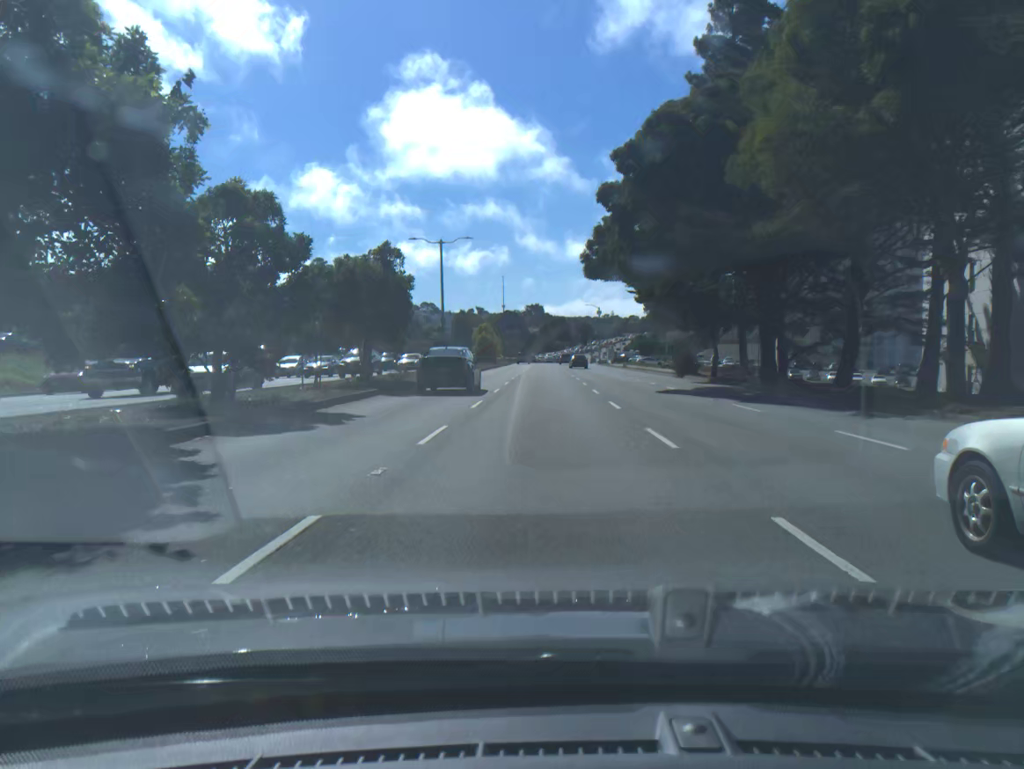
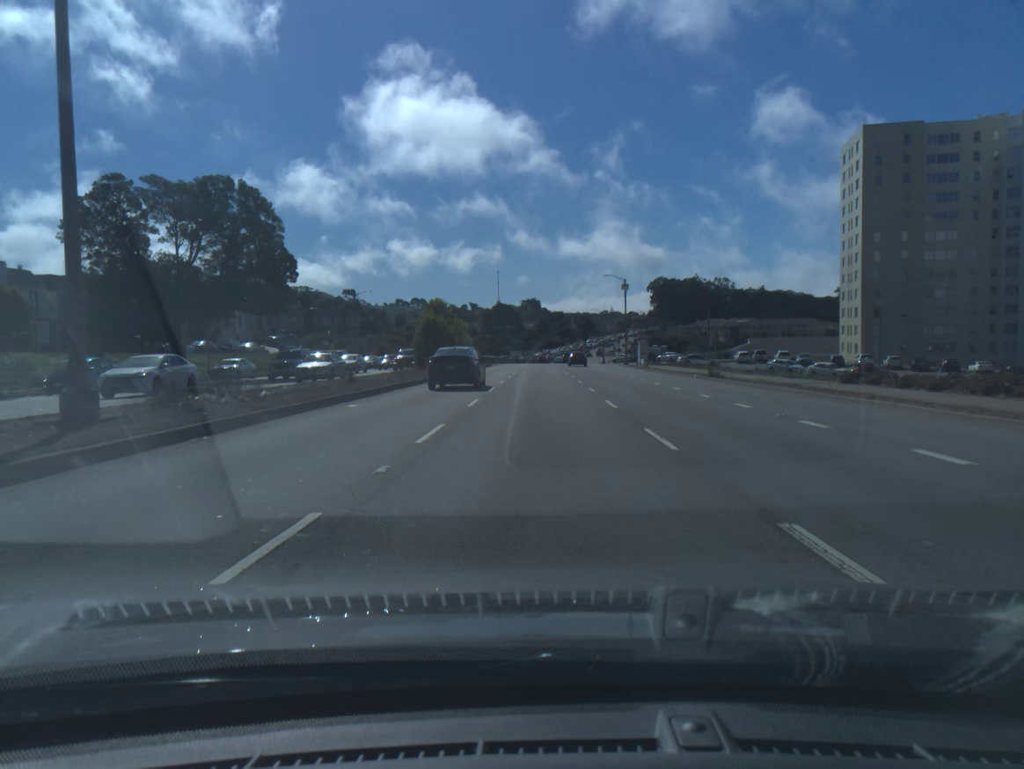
(+0.1, +44.3) m; 0°
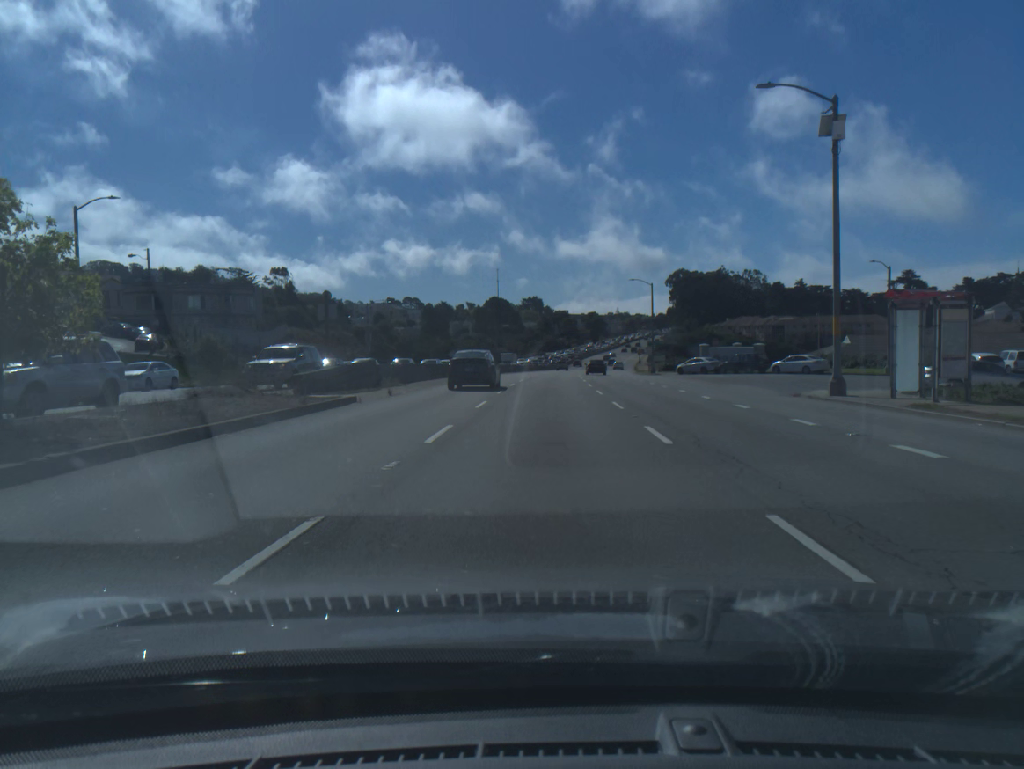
(-0.2, +59.2) m; 0°
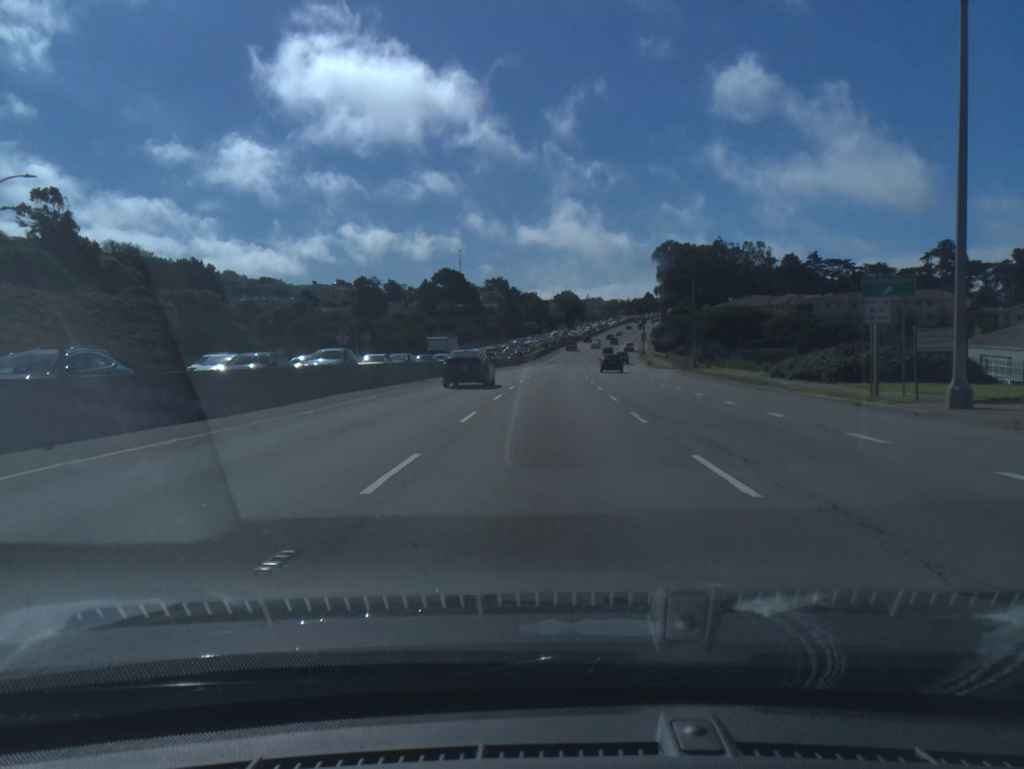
(+1.1, +62.9) m; +2°
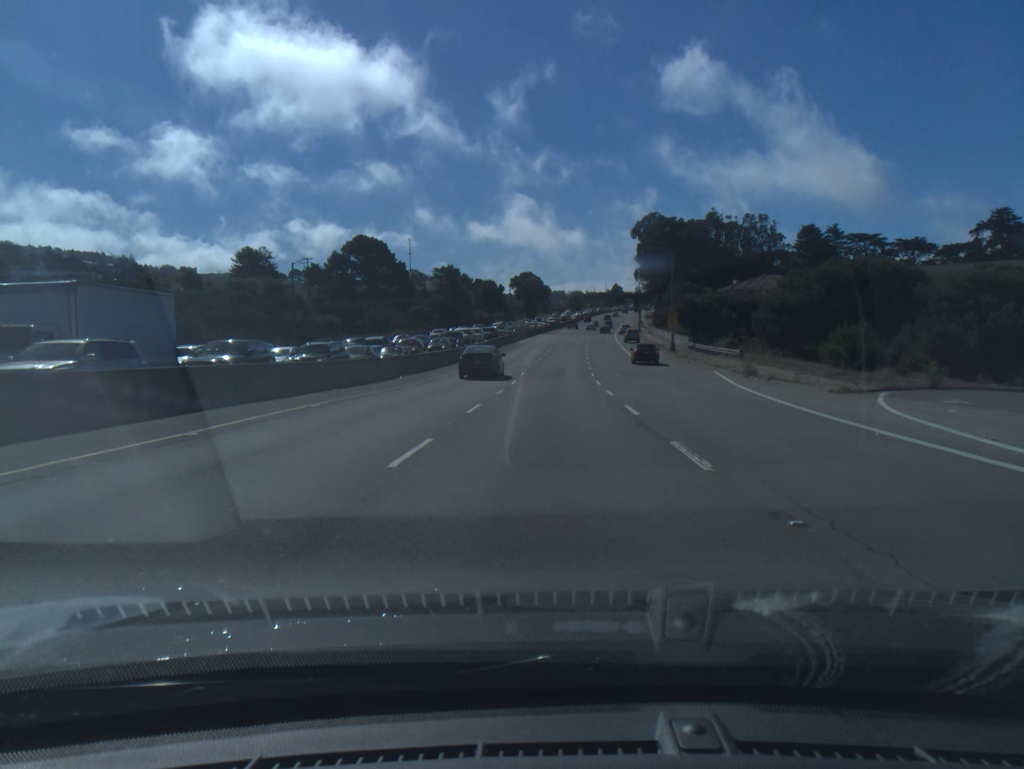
(+1.7, +65.1) m; +3°
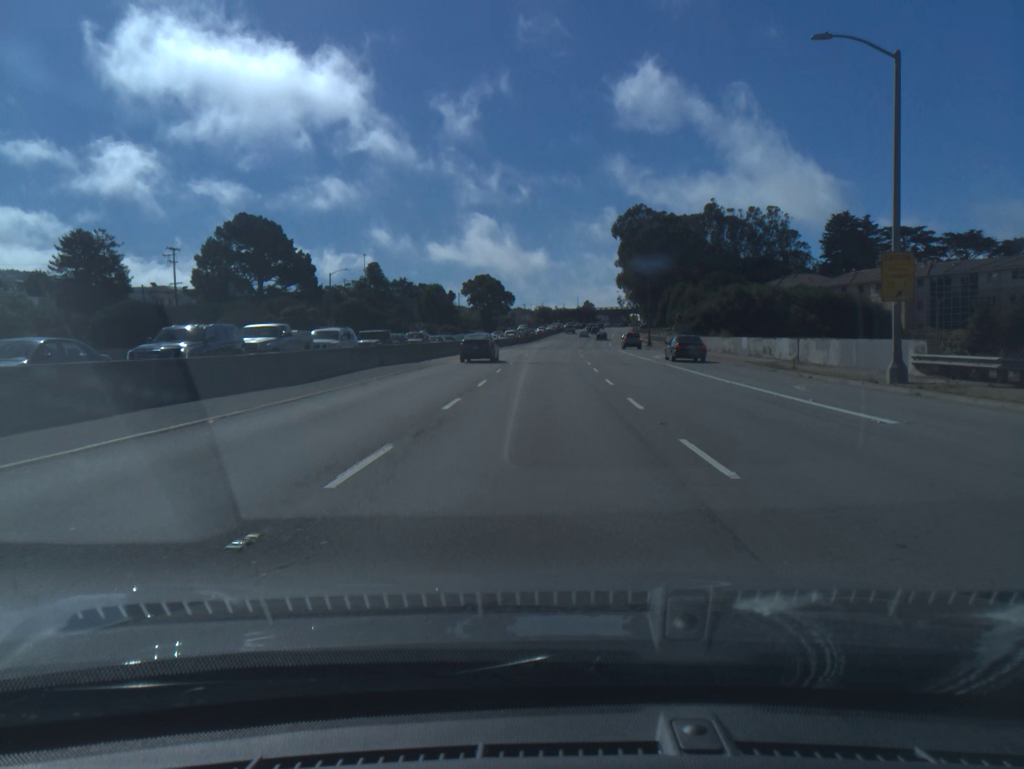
(+1.3, +52.8) m; +2°
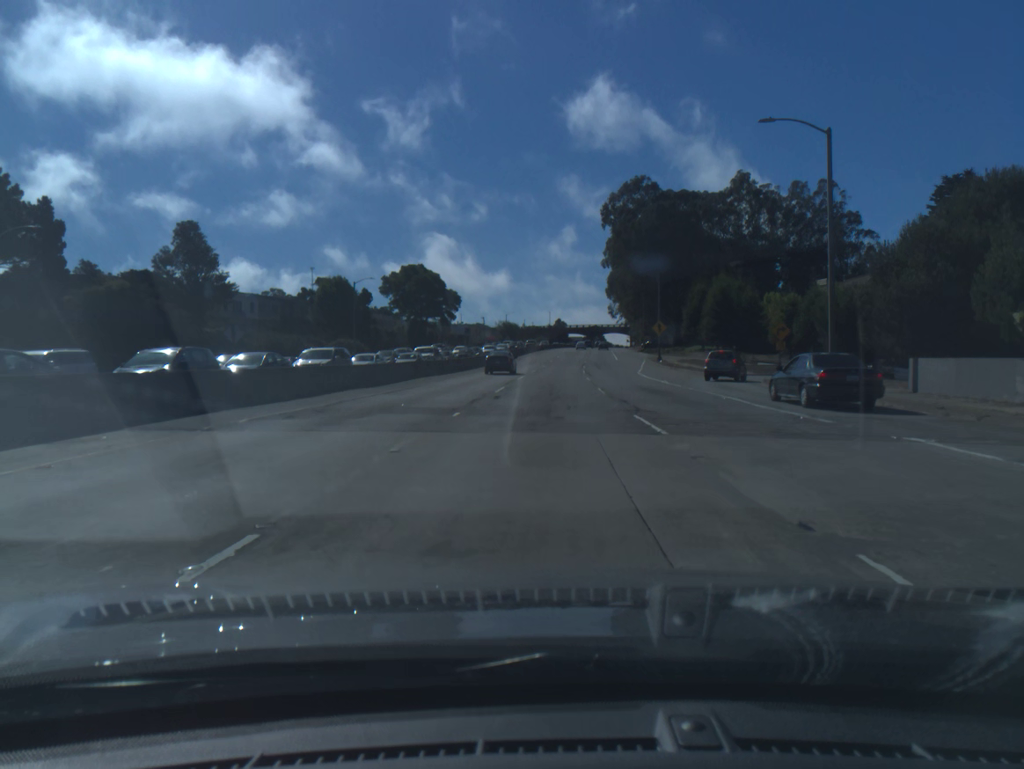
(+1.2, +64.5) m; +2°
